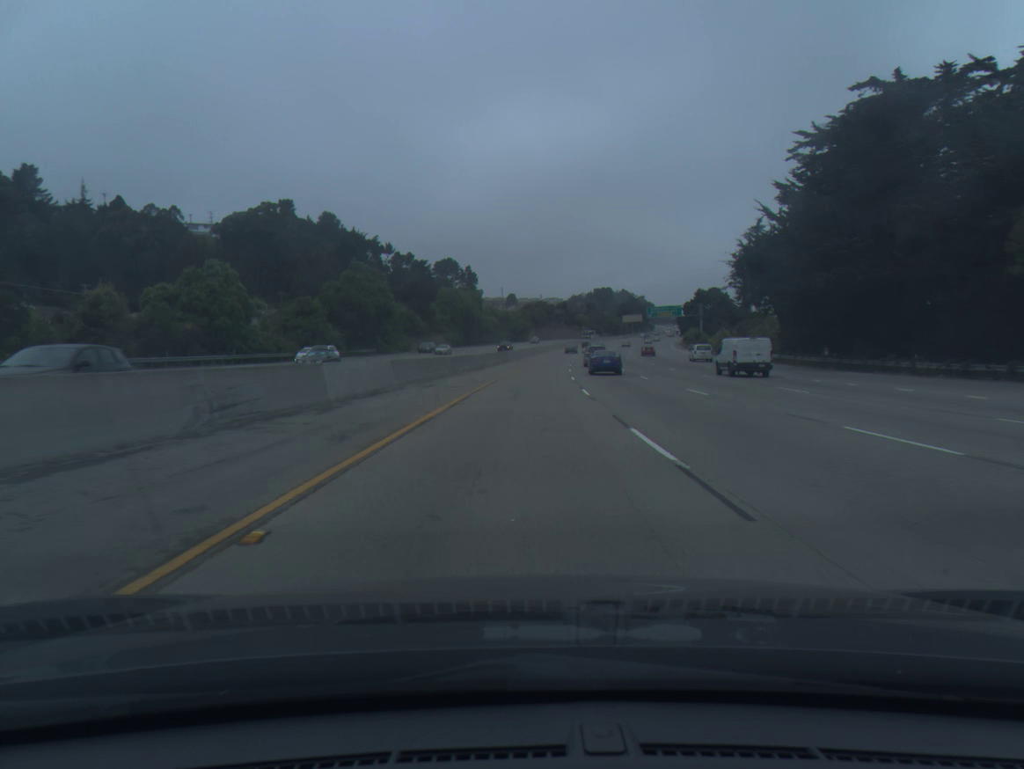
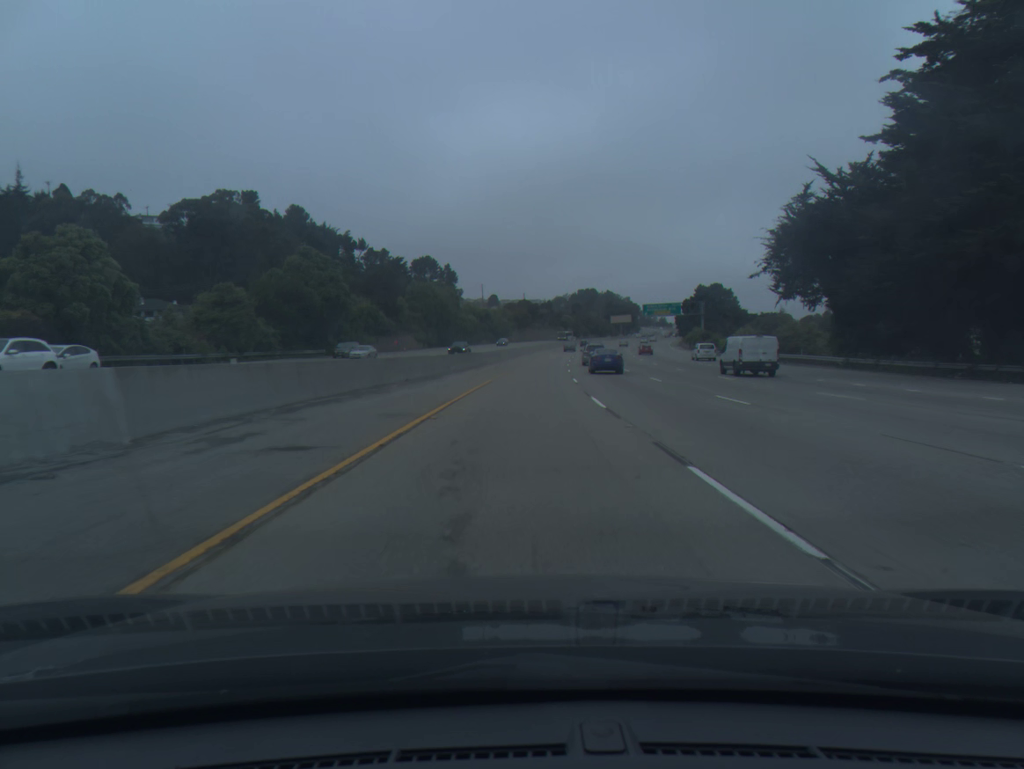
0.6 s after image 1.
(+0.2, +19.5) m; +1°
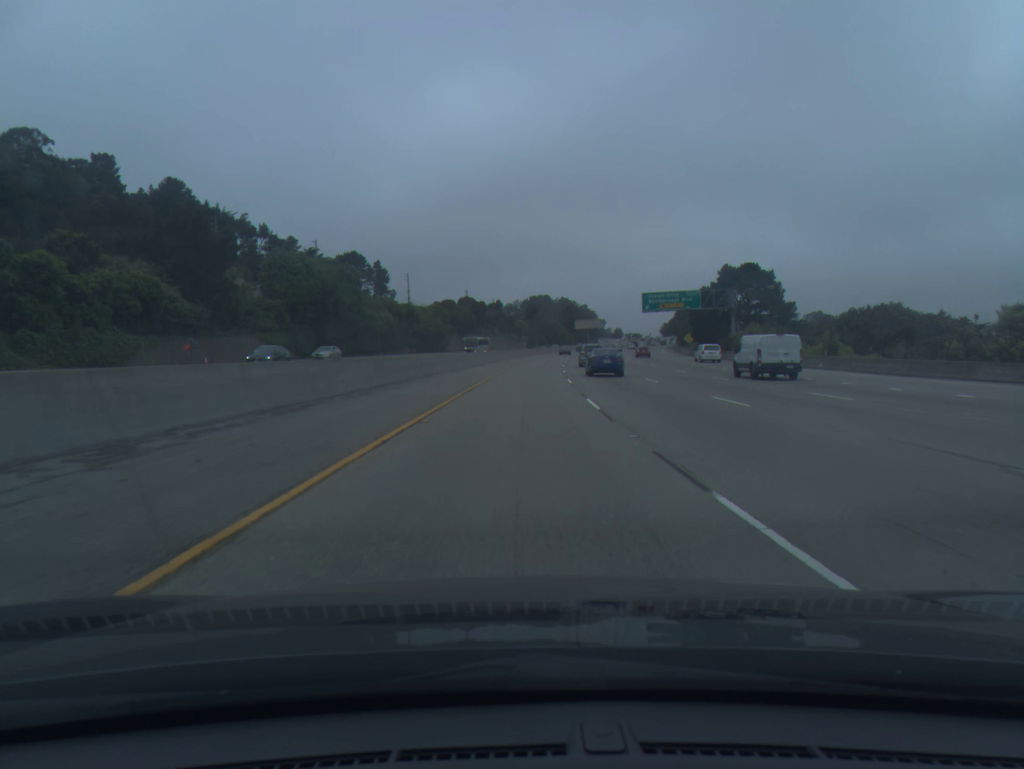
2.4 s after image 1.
(+1.9, +58.9) m; +4°
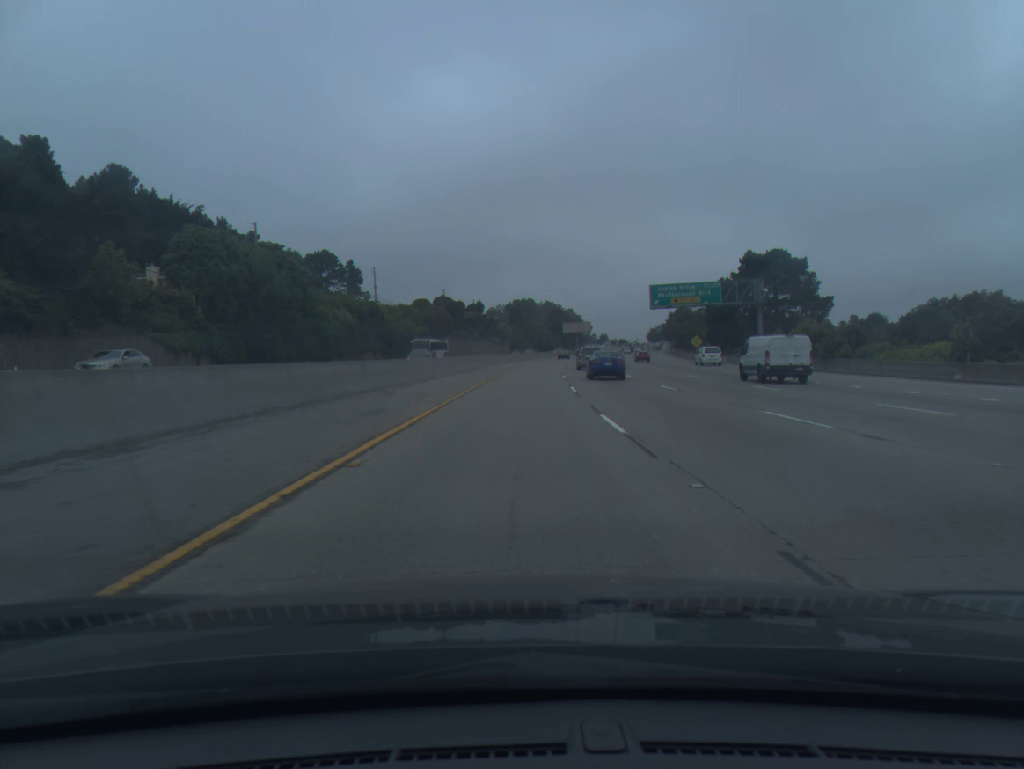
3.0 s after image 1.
(+0.2, +19.8) m; +1°
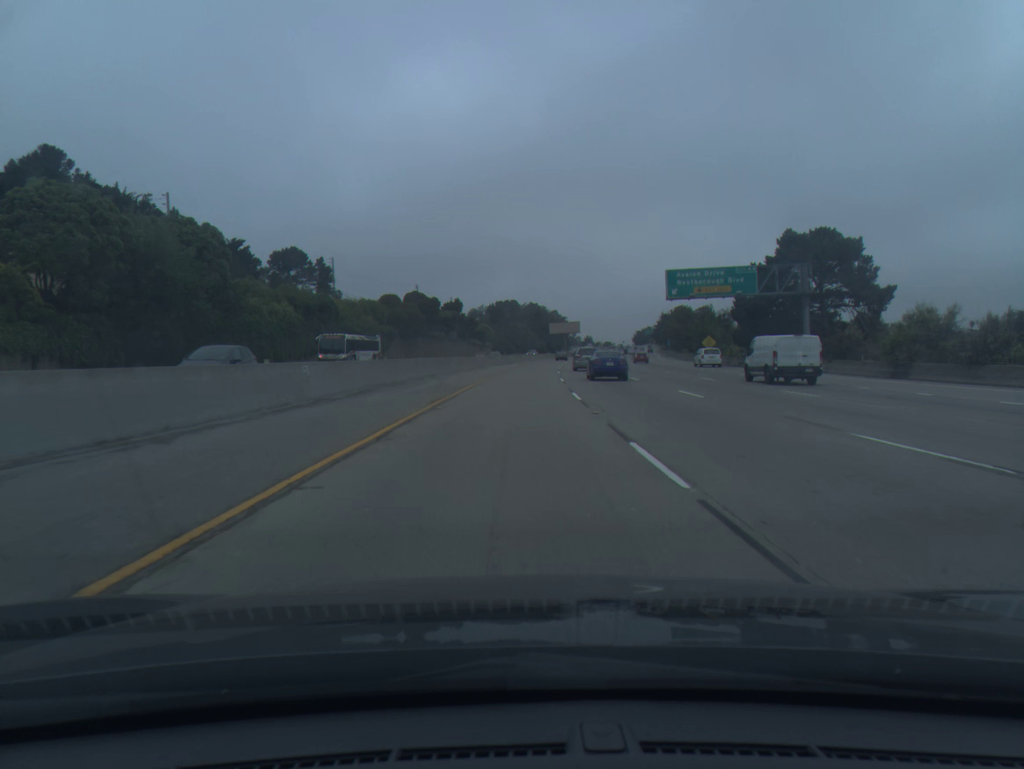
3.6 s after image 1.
(+0.2, +19.9) m; +1°
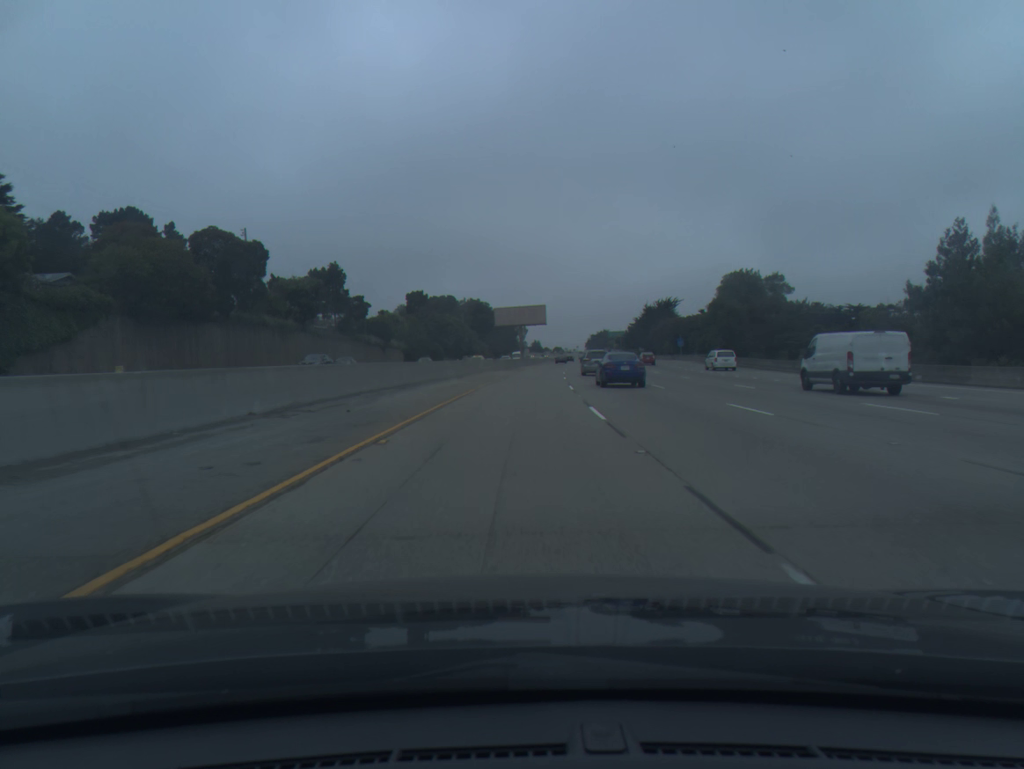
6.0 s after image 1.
(+2.8, +79.8) m; +4°
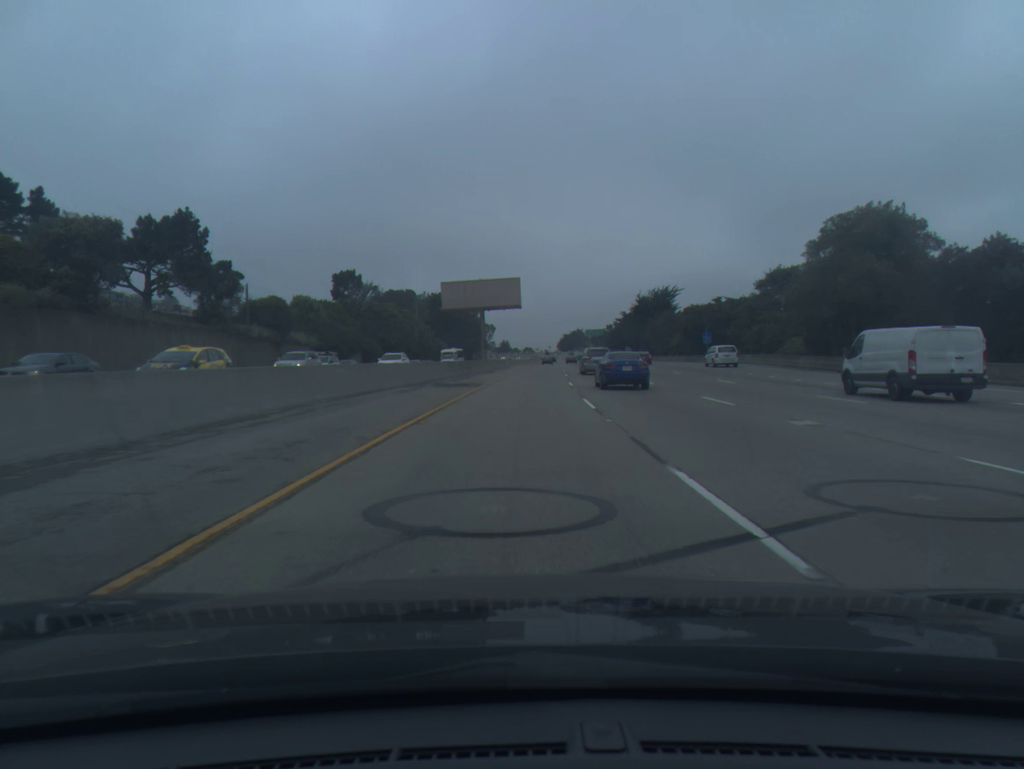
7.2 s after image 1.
(+0.8, +40.2) m; +2°
